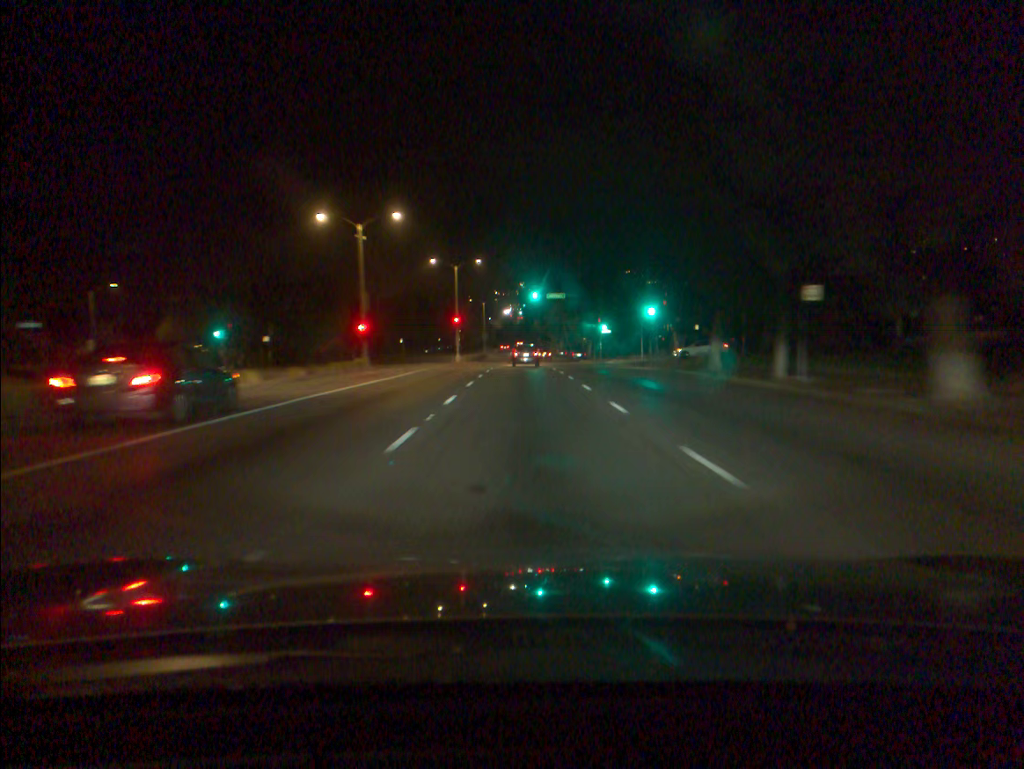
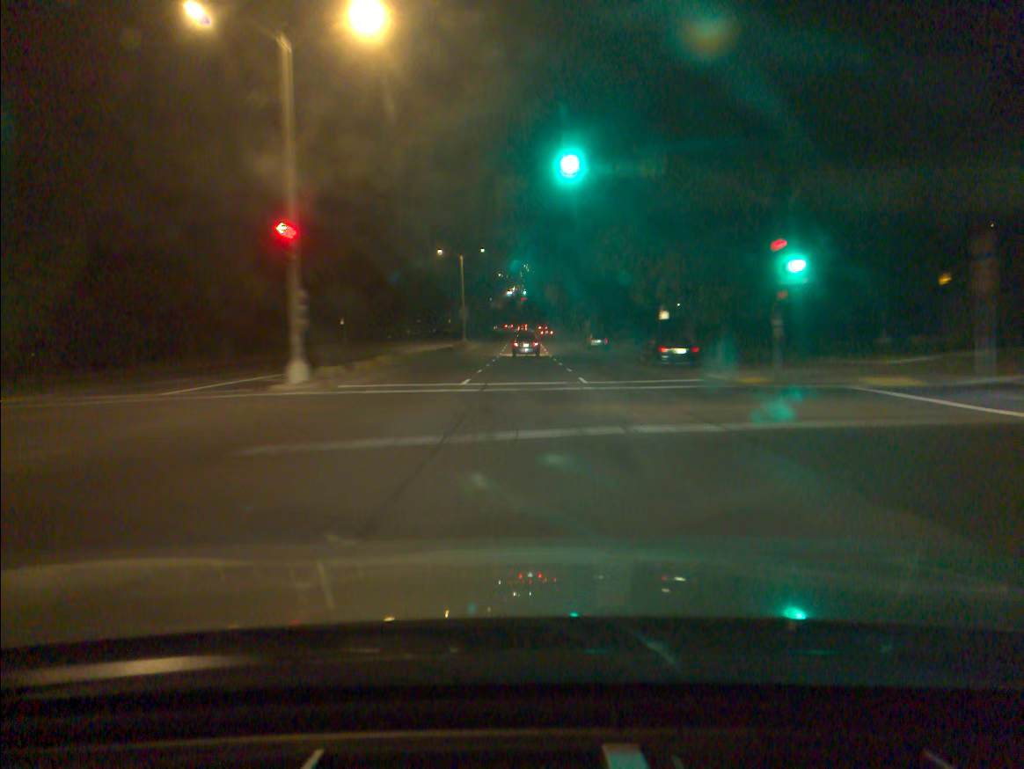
(-0.2, +55.2) m; 0°
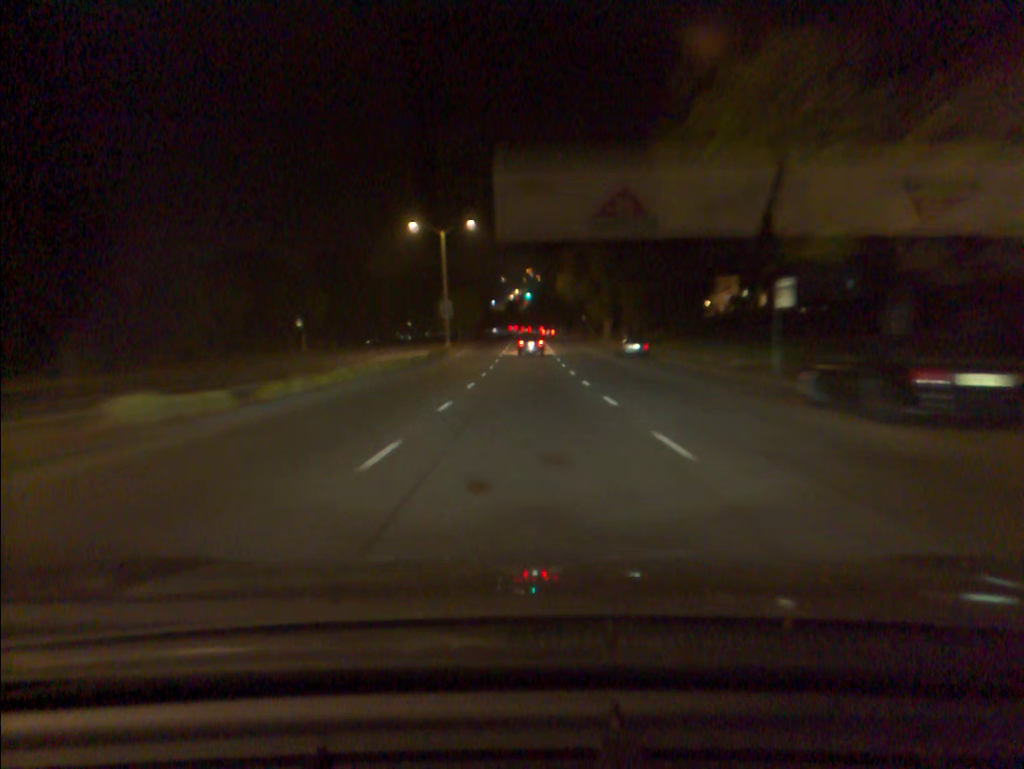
(0.0, +22.3) m; 0°
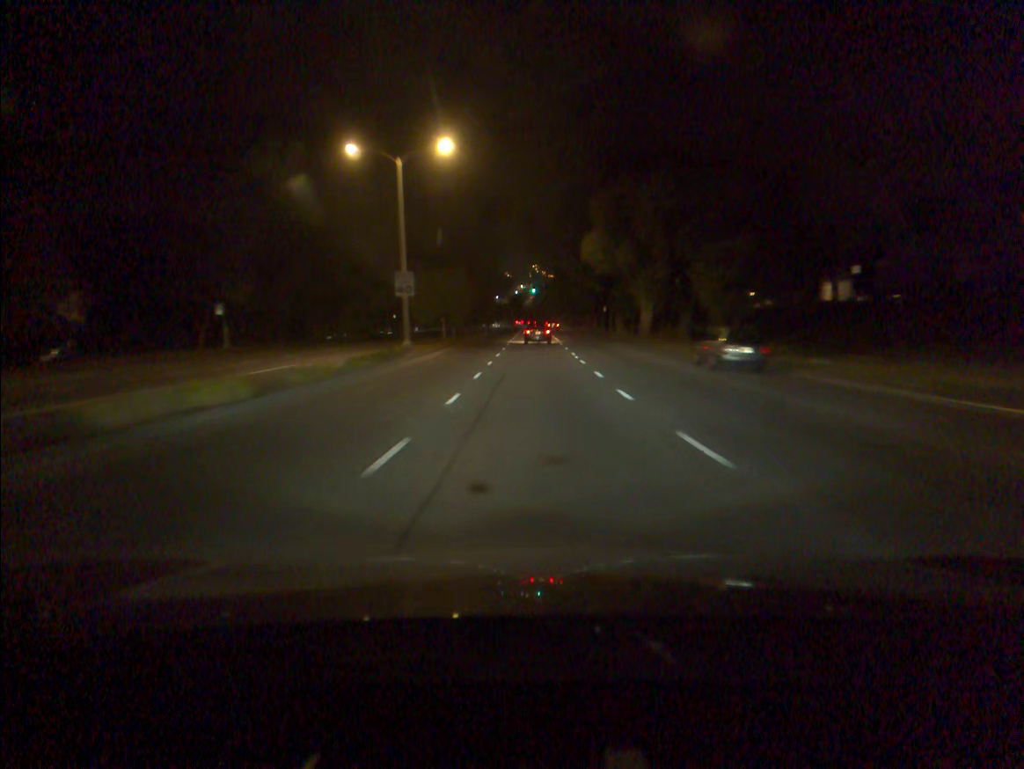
(-0.1, +22.6) m; 0°
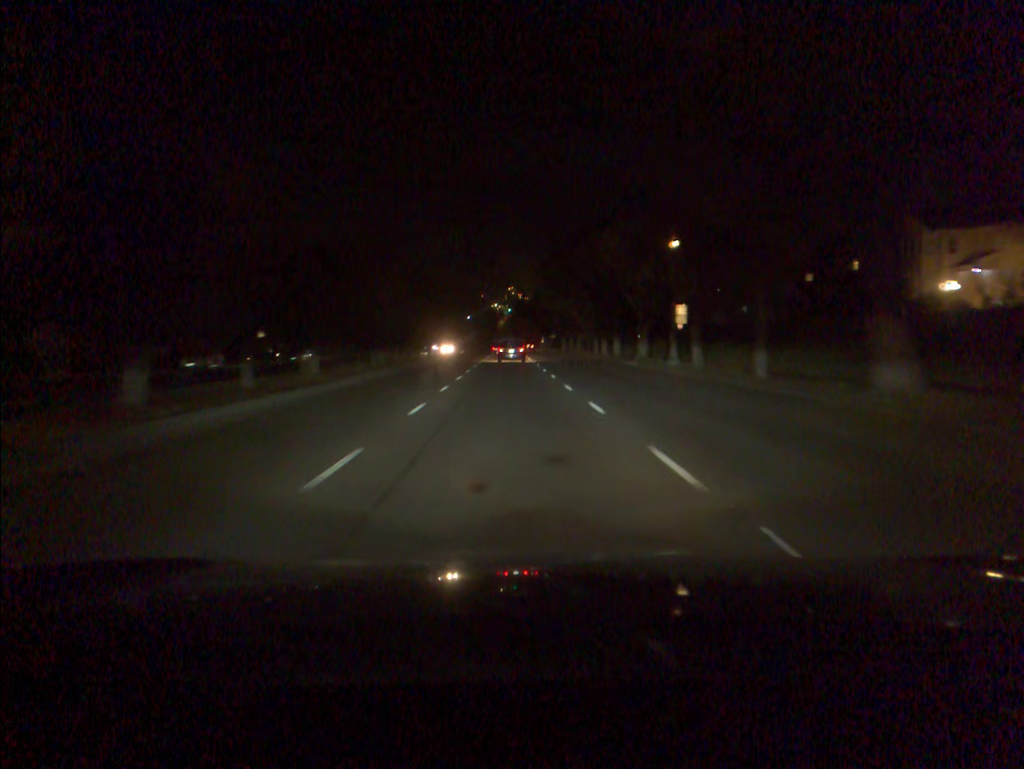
(+0.7, +58.6) m; +2°
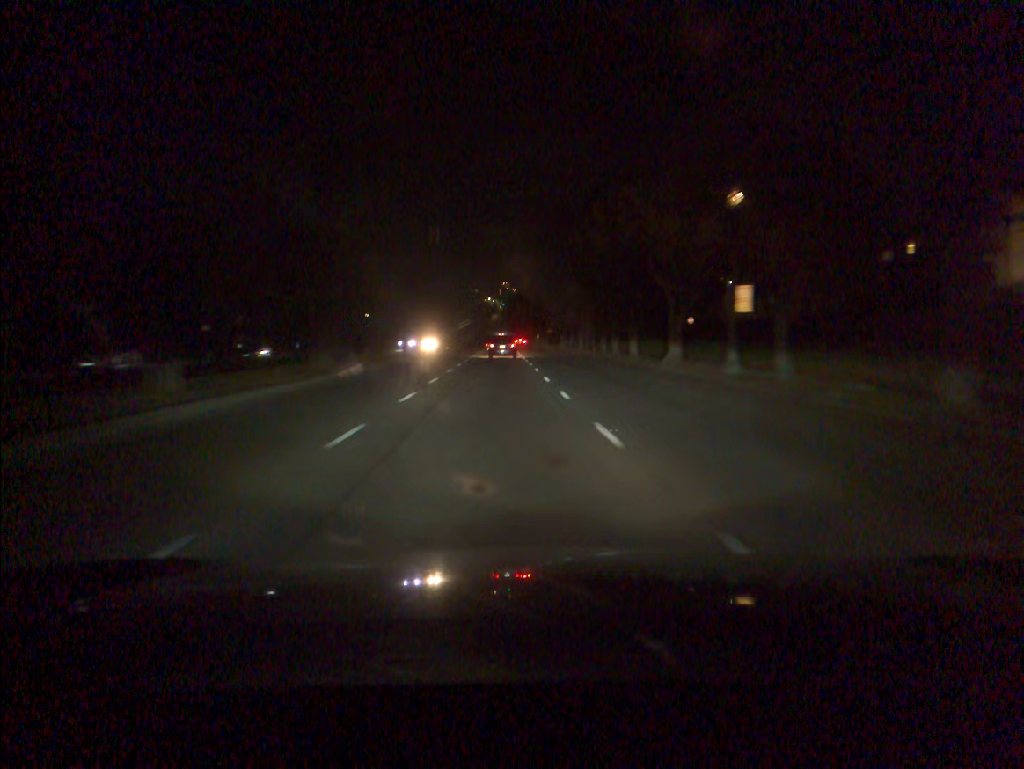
(0.0, +12.0) m; 0°
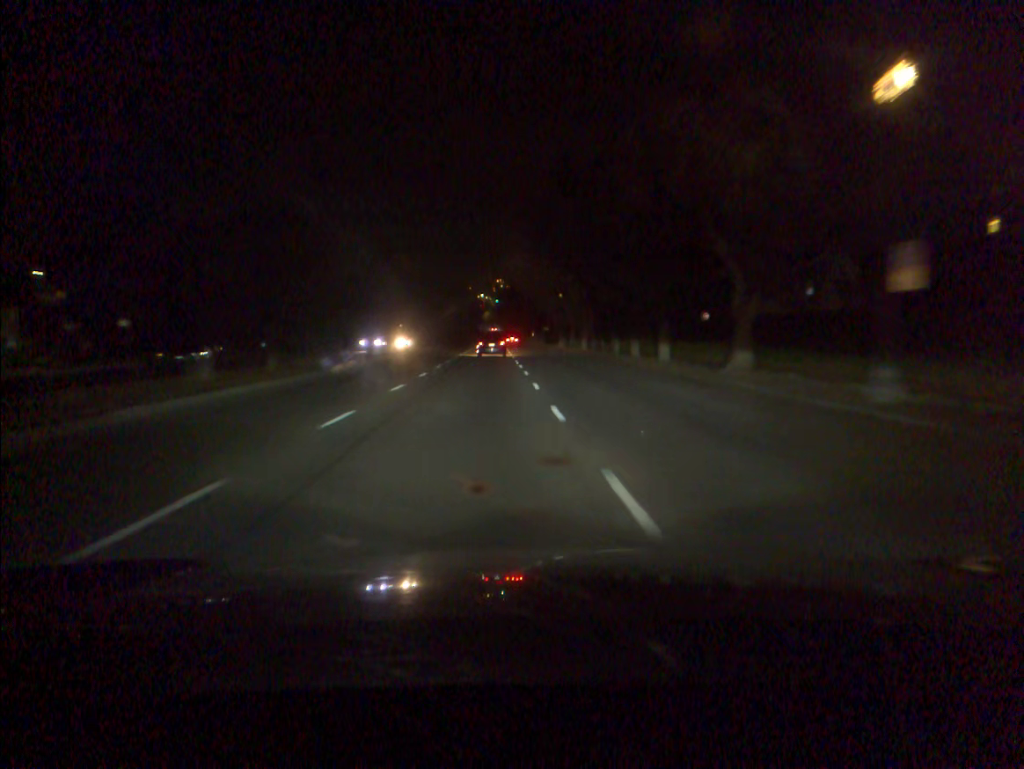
(+0.1, +12.0) m; +1°
